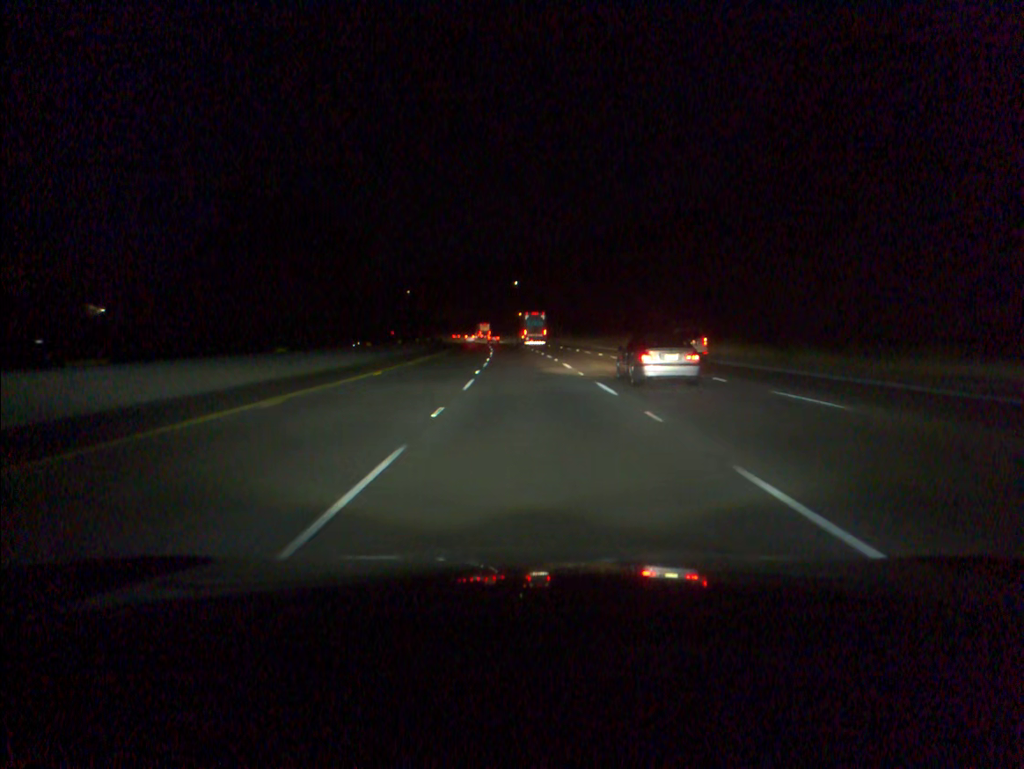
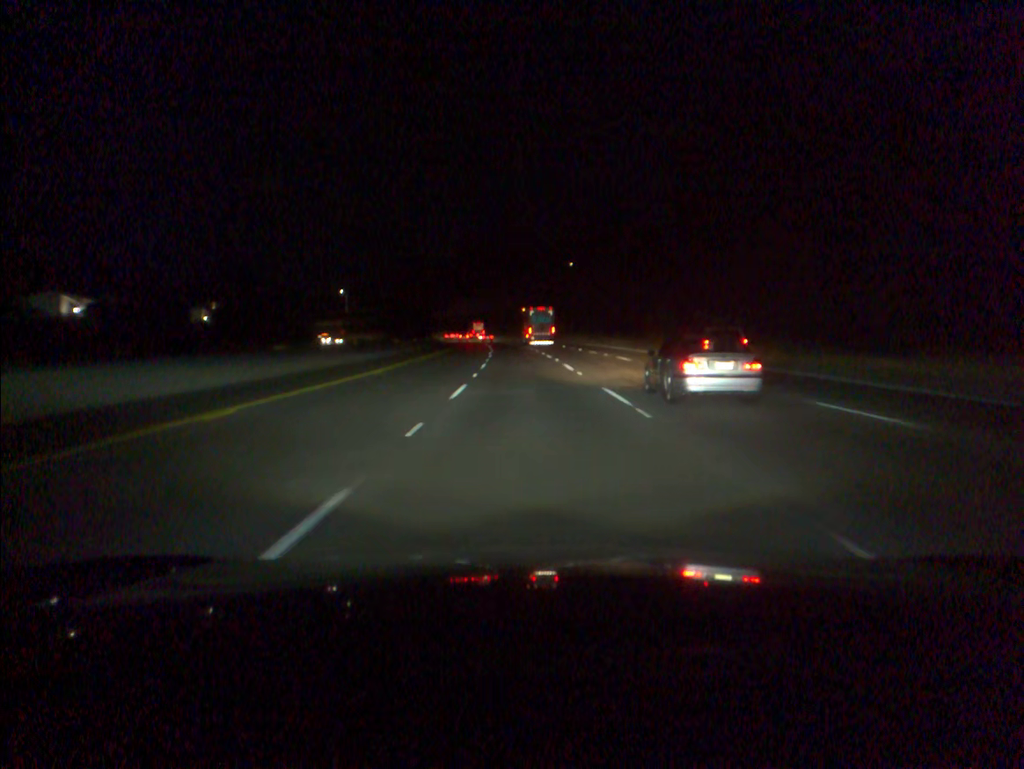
(-2.9, +90.2) m; -4°
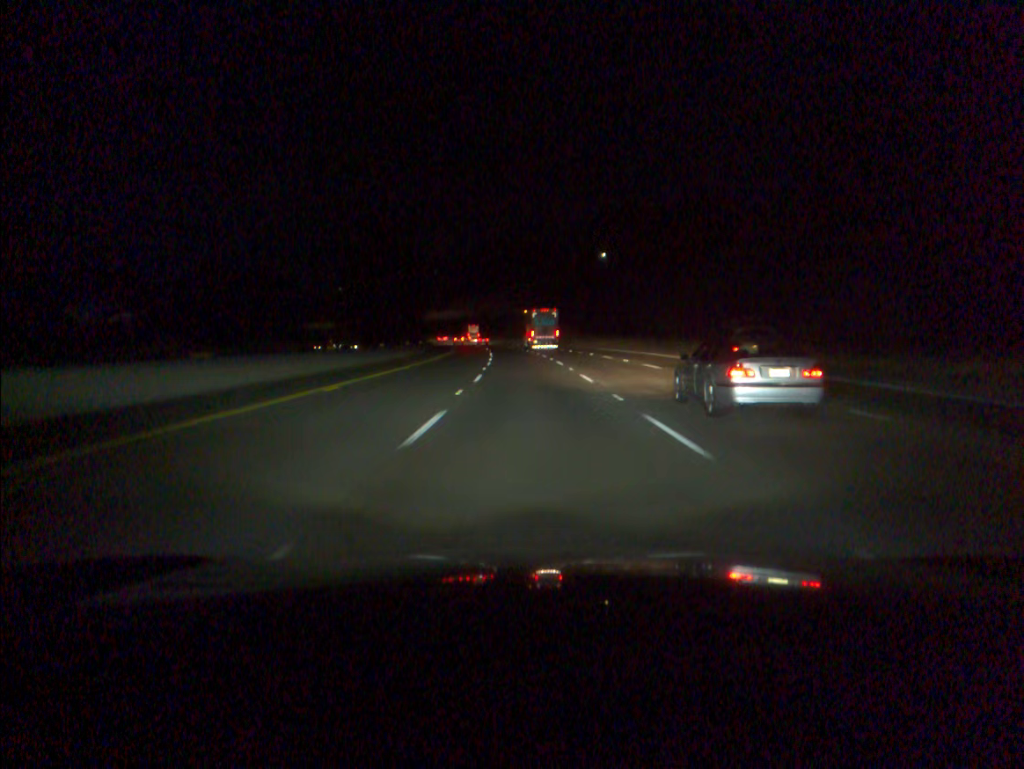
(-0.5, +36.2) m; -2°
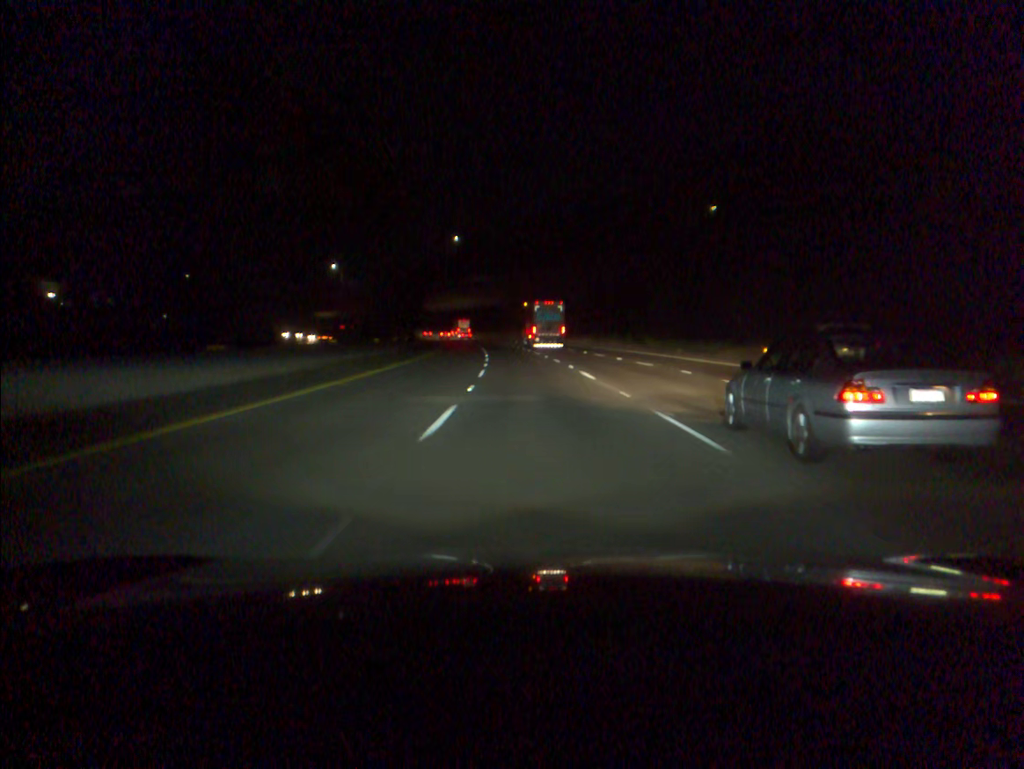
(-2.2, +72.3) m; -4°
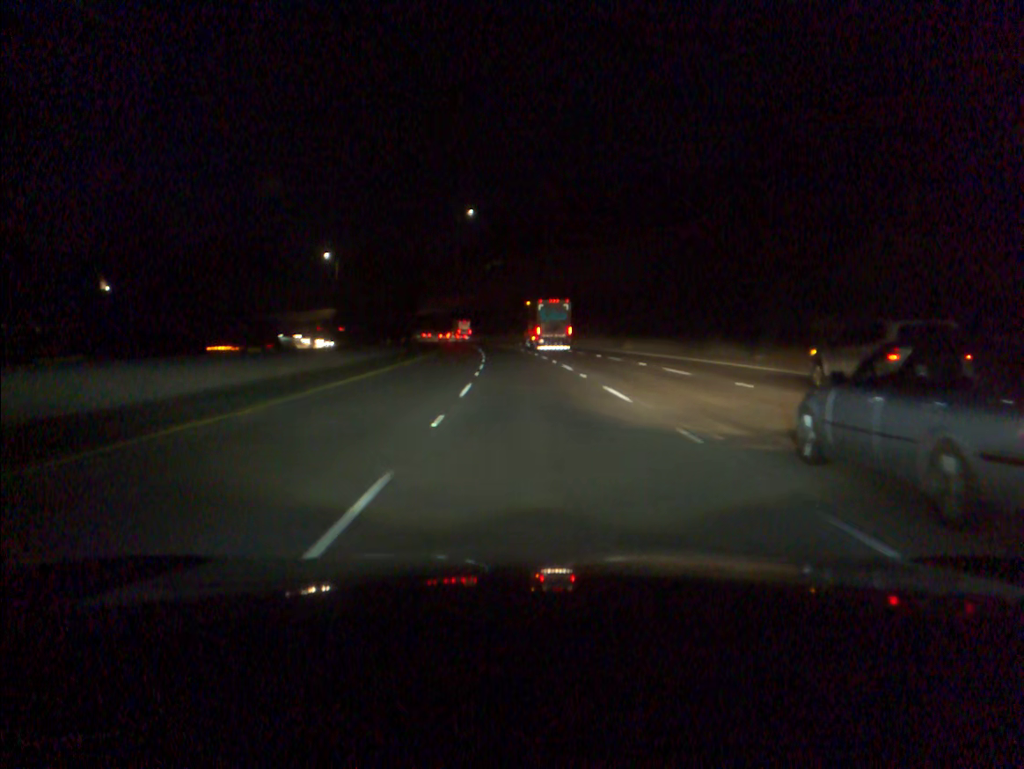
(-0.6, +36.3) m; -2°
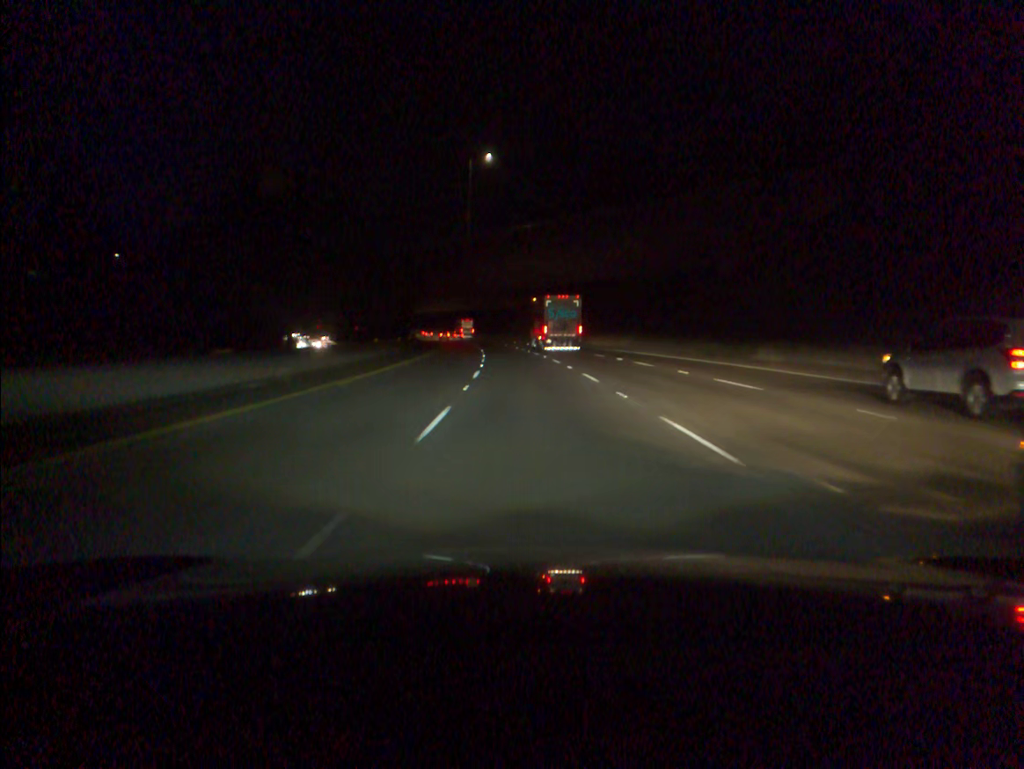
(-0.9, +36.4) m; -3°
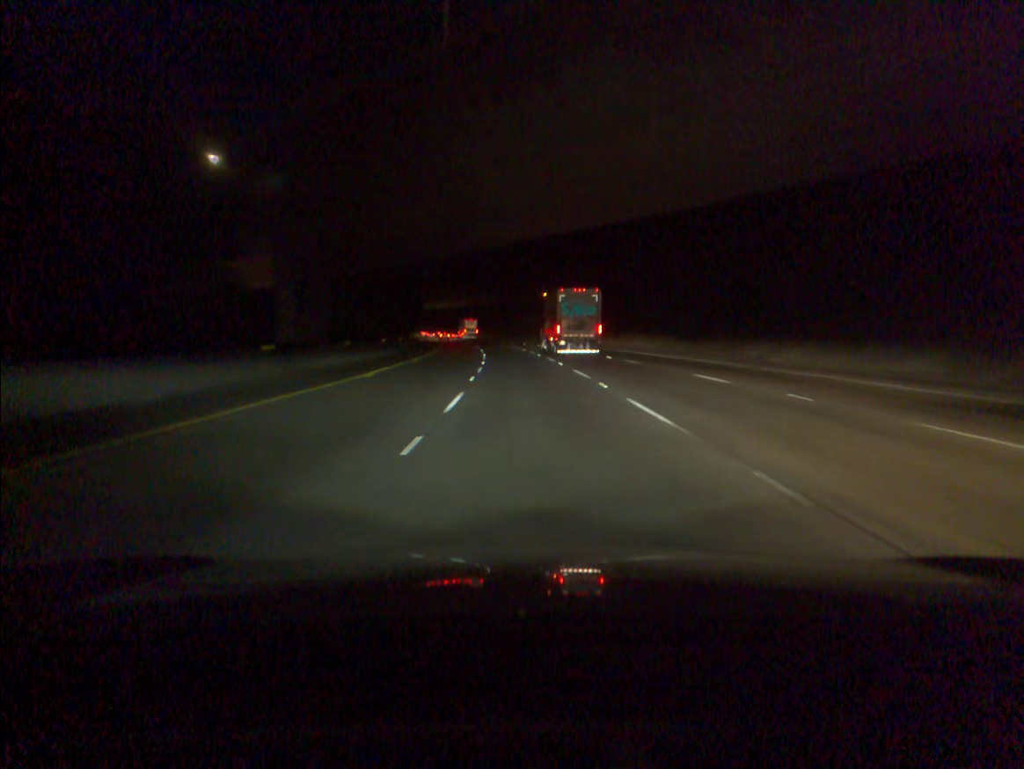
(-1.7, +54.6) m; -4°
